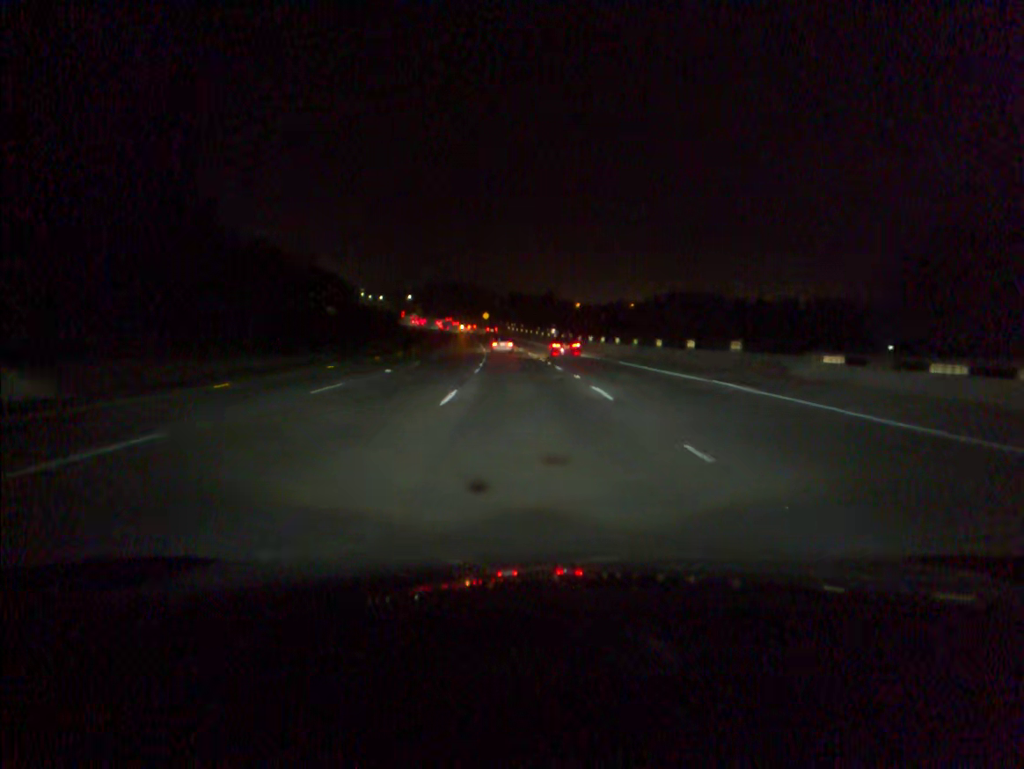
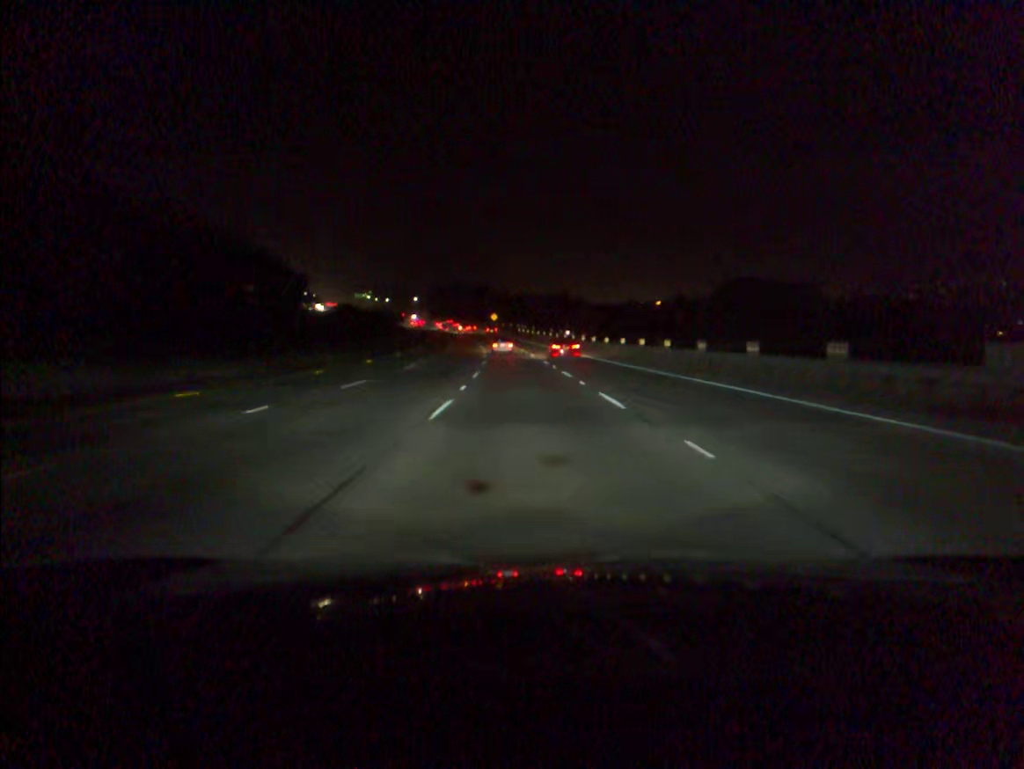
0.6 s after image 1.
(-0.1, +17.3) m; -1°
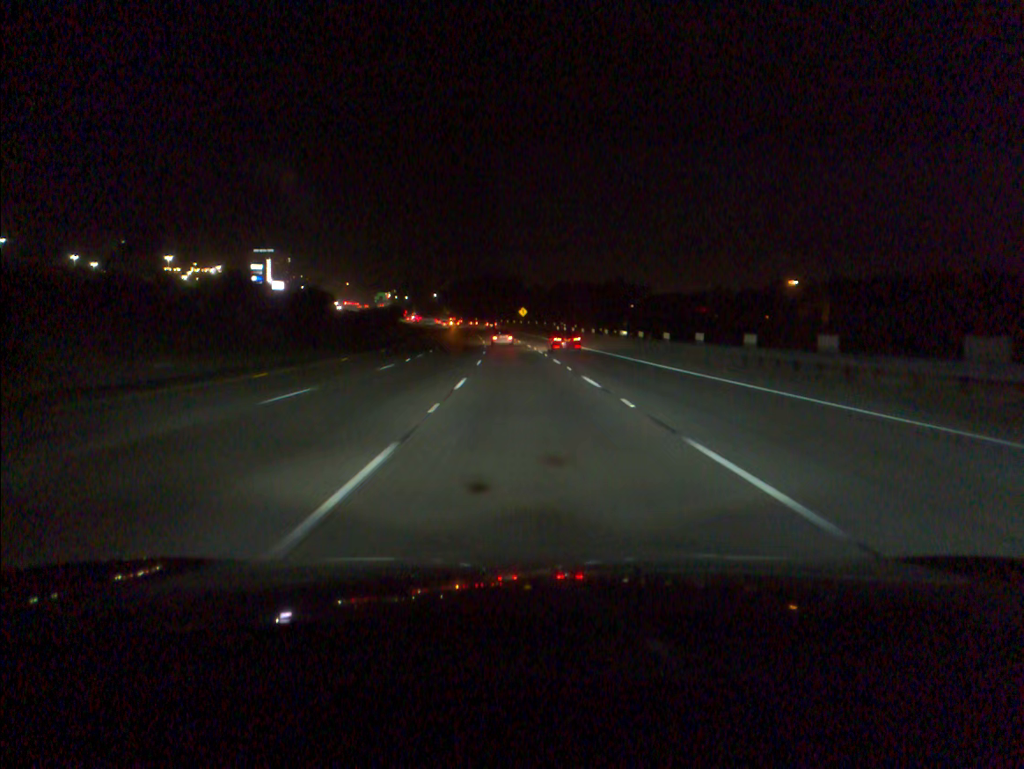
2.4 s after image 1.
(-1.0, +52.3) m; -2°
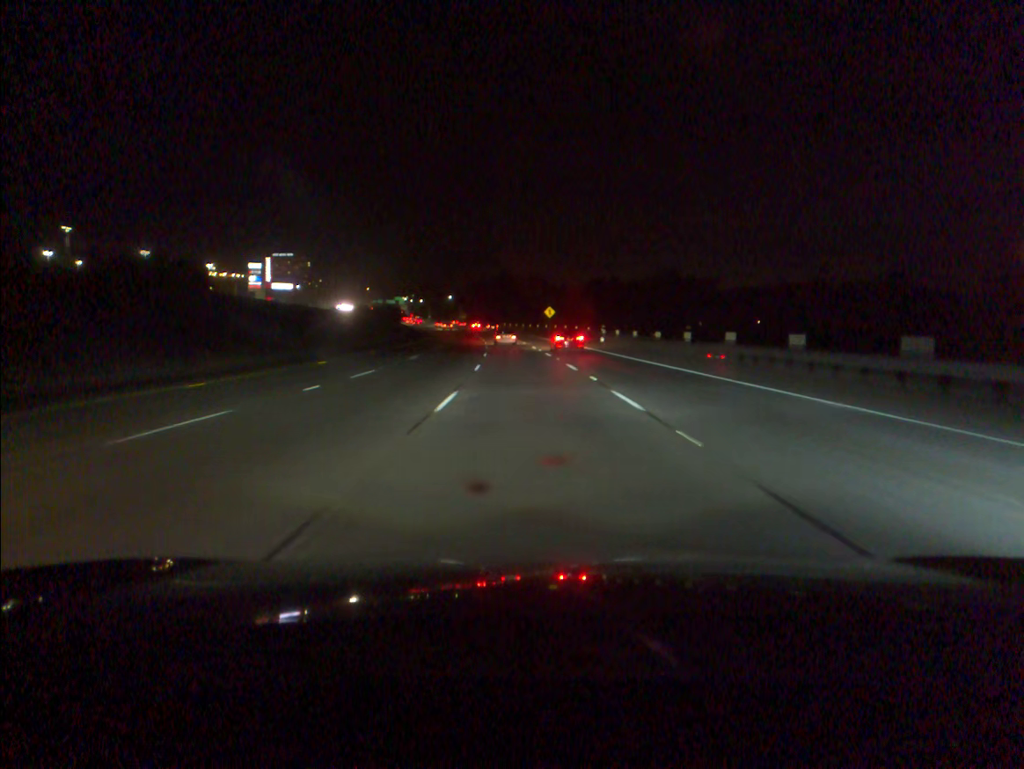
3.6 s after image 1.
(-0.6, +35.0) m; -2°
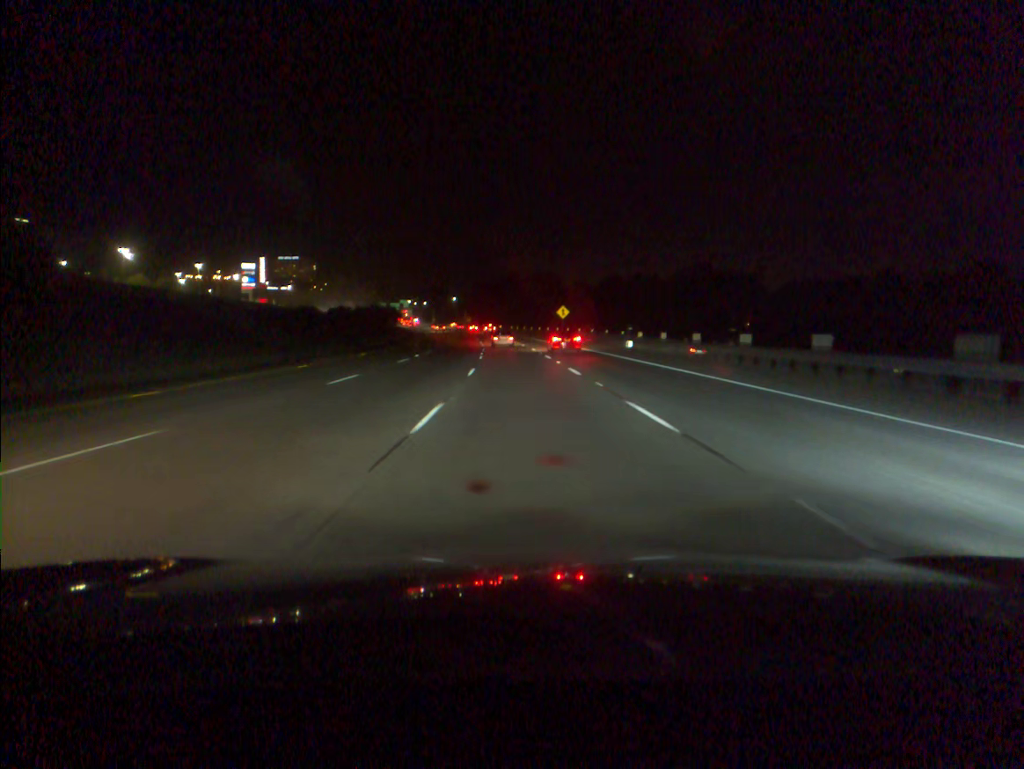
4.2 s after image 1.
(-0.1, +17.5) m; -1°
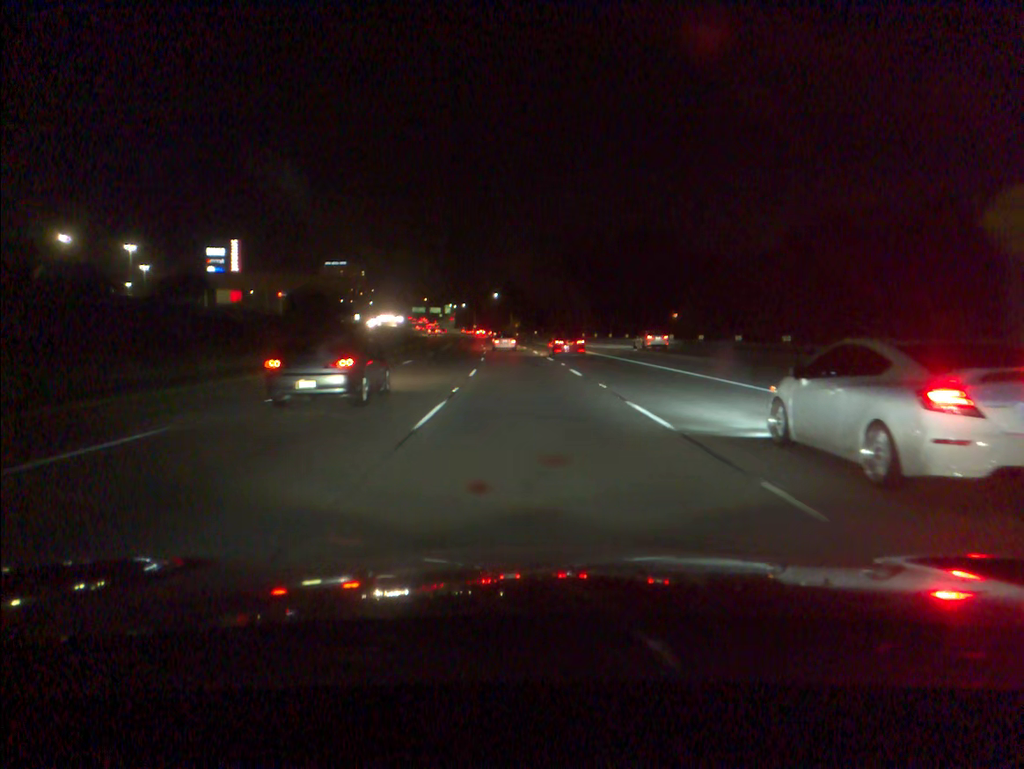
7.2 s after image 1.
(-3.2, +87.0) m; -4°
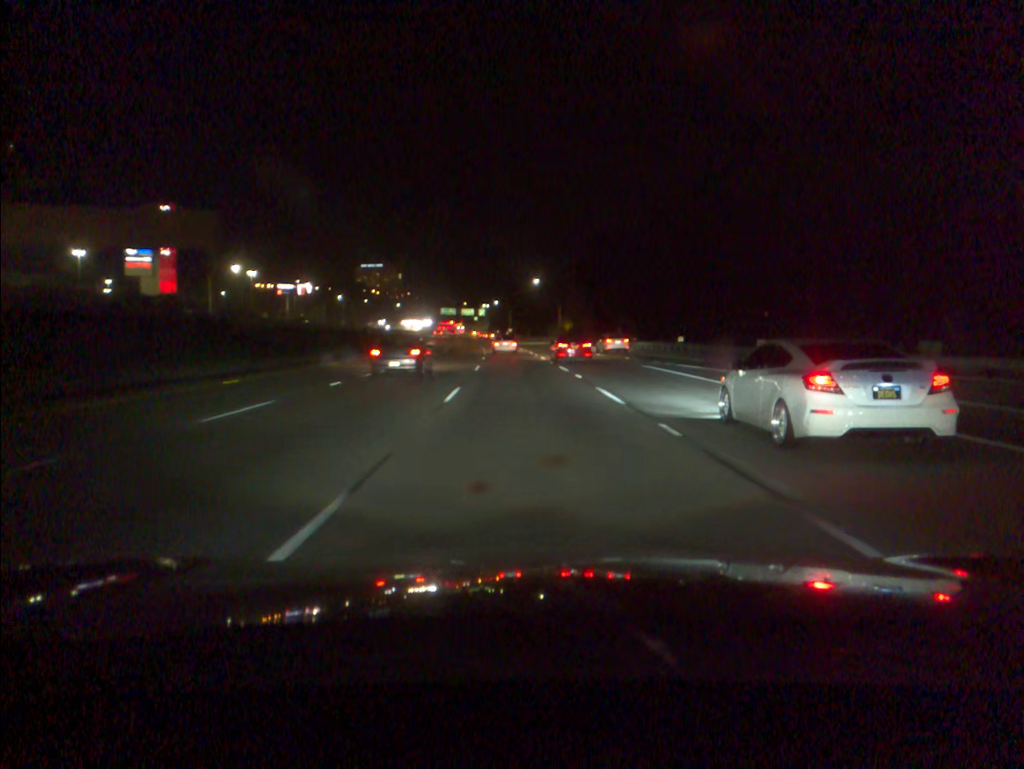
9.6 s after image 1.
(-1.9, +68.4) m; -3°
